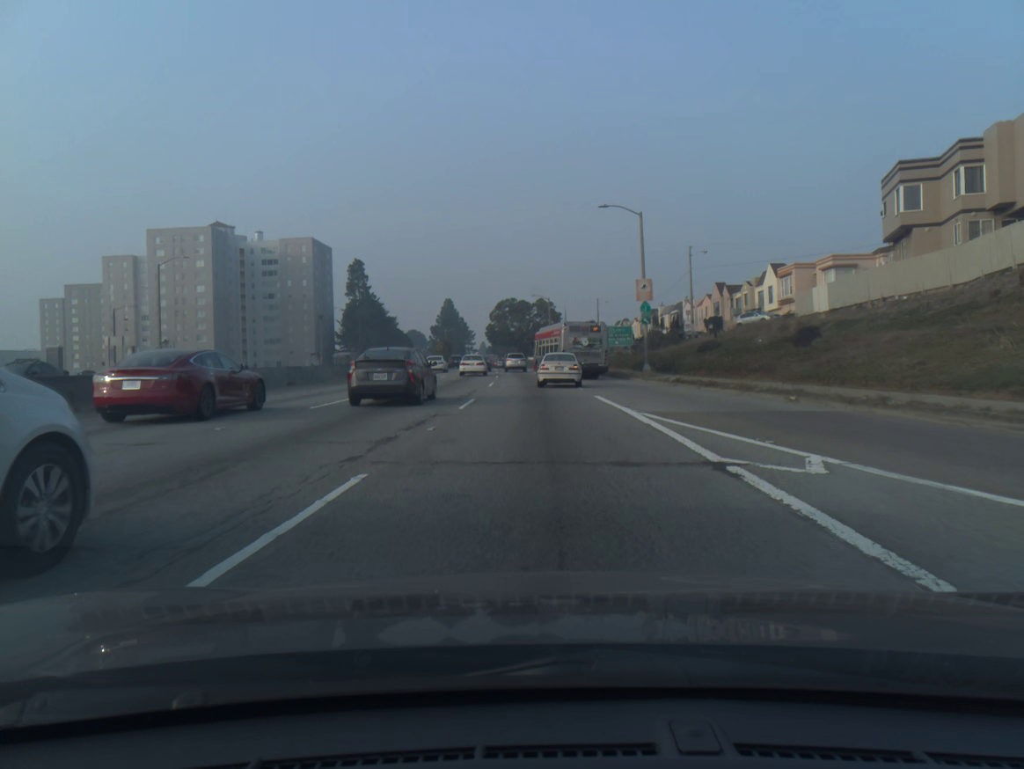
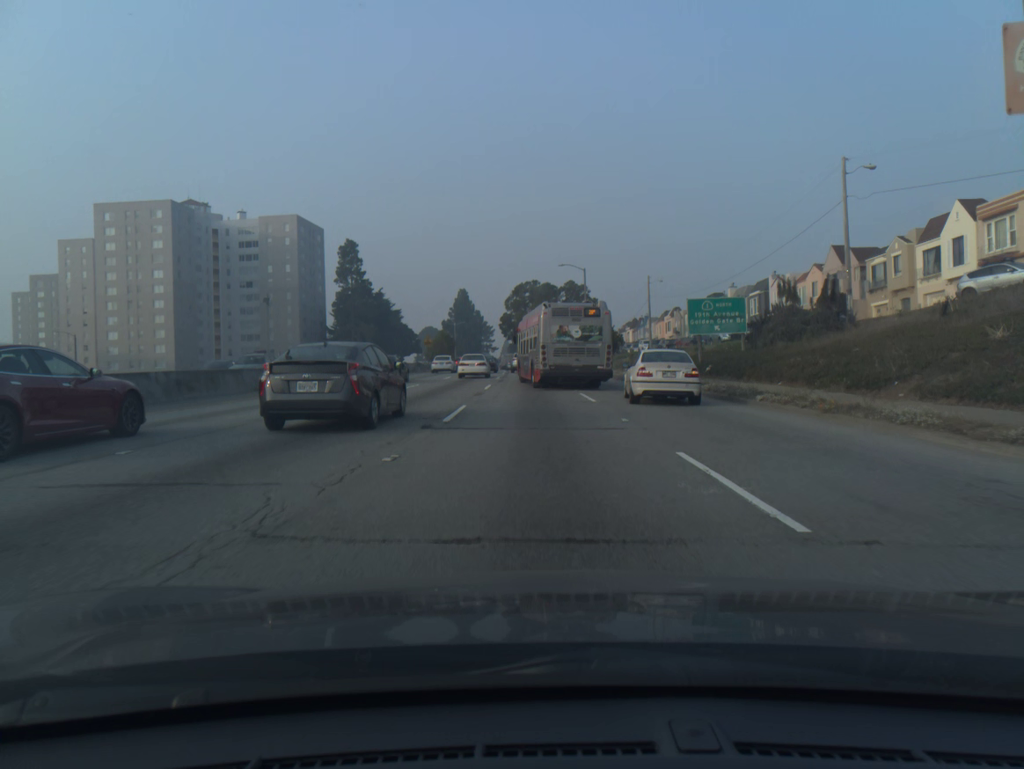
(-0.4, +33.3) m; -2°
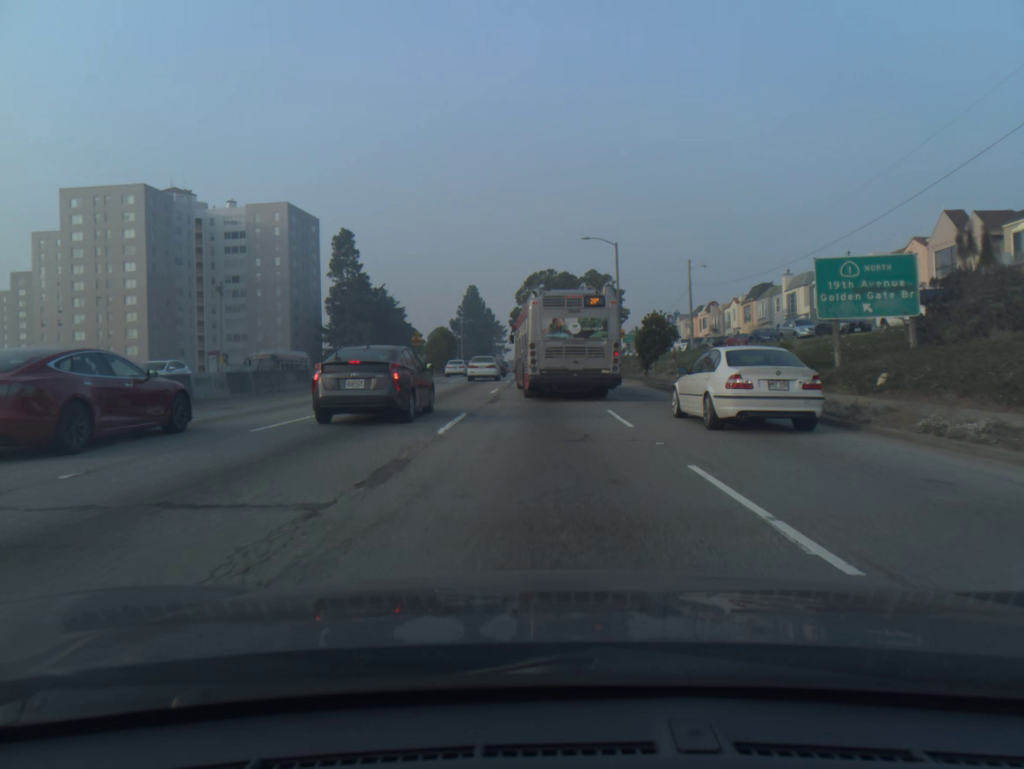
(-0.2, +16.6) m; -1°
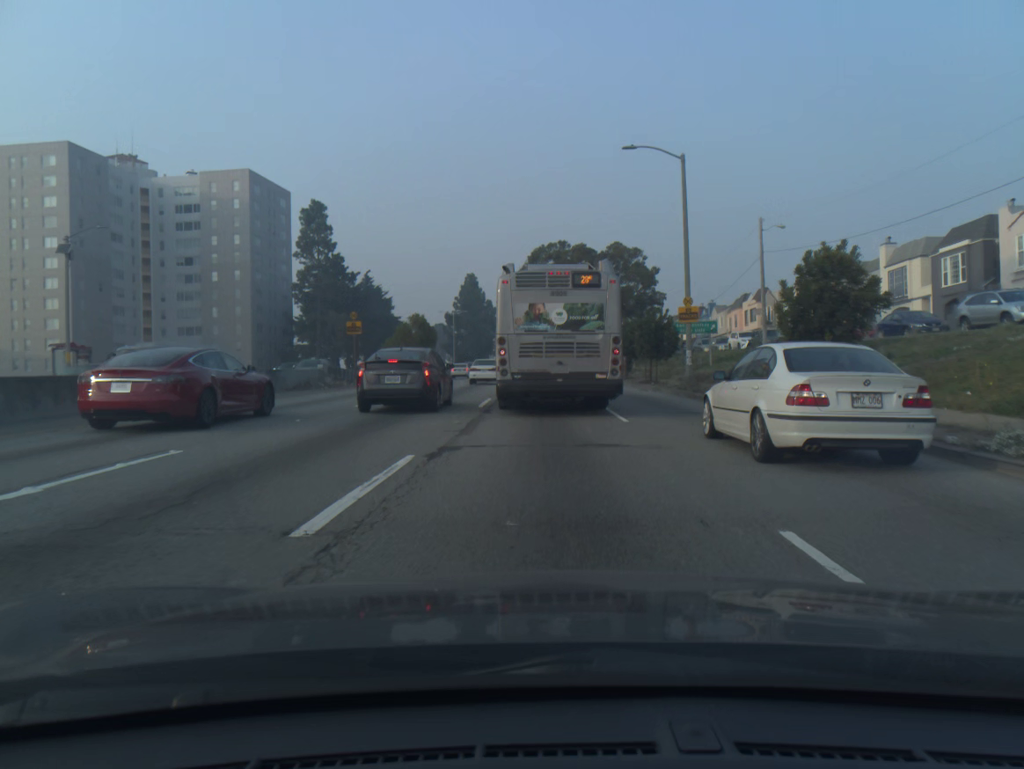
(-0.1, +22.7) m; -1°
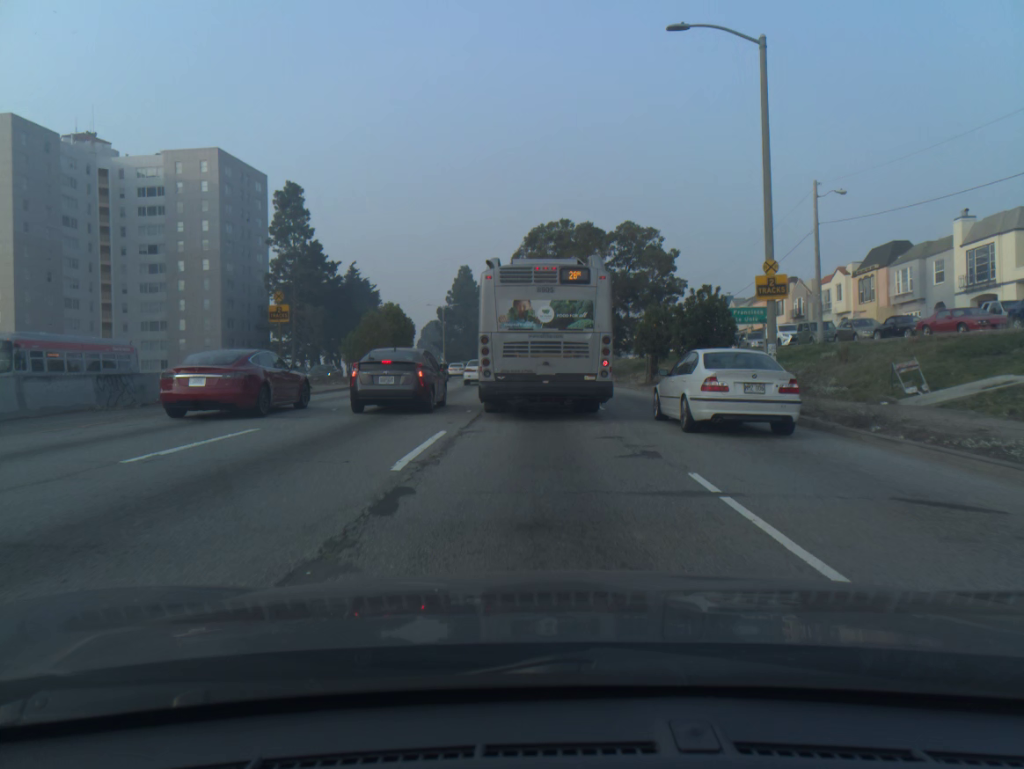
(+0.1, +11.2) m; +1°
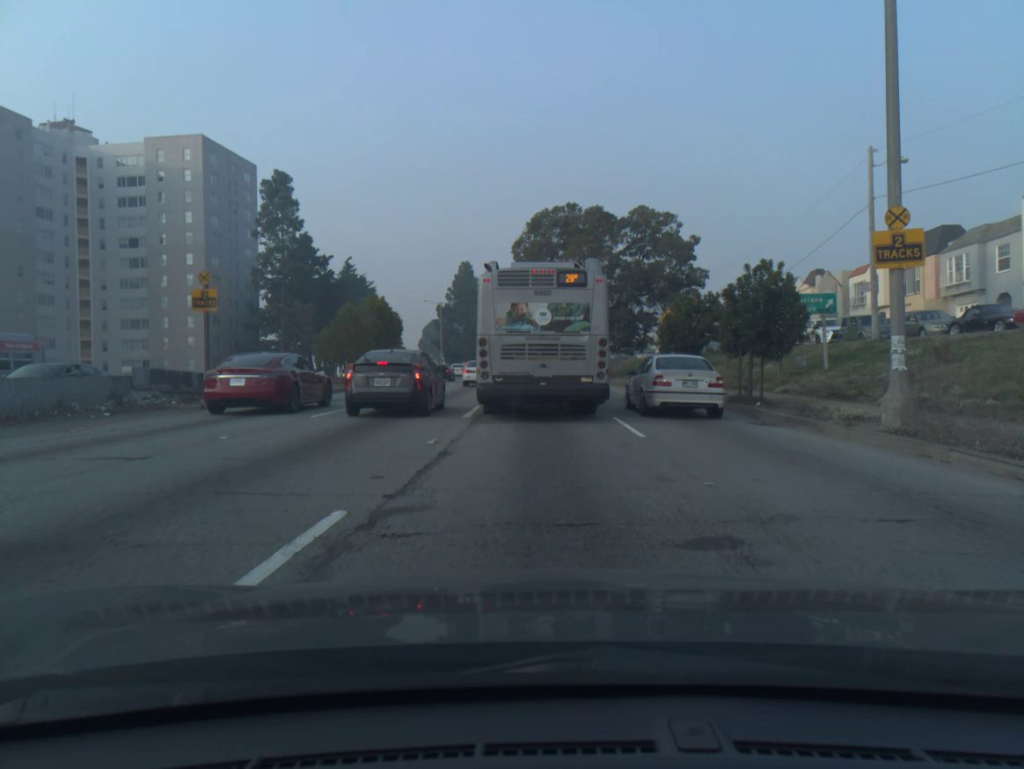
(0.0, +6.8) m; -1°
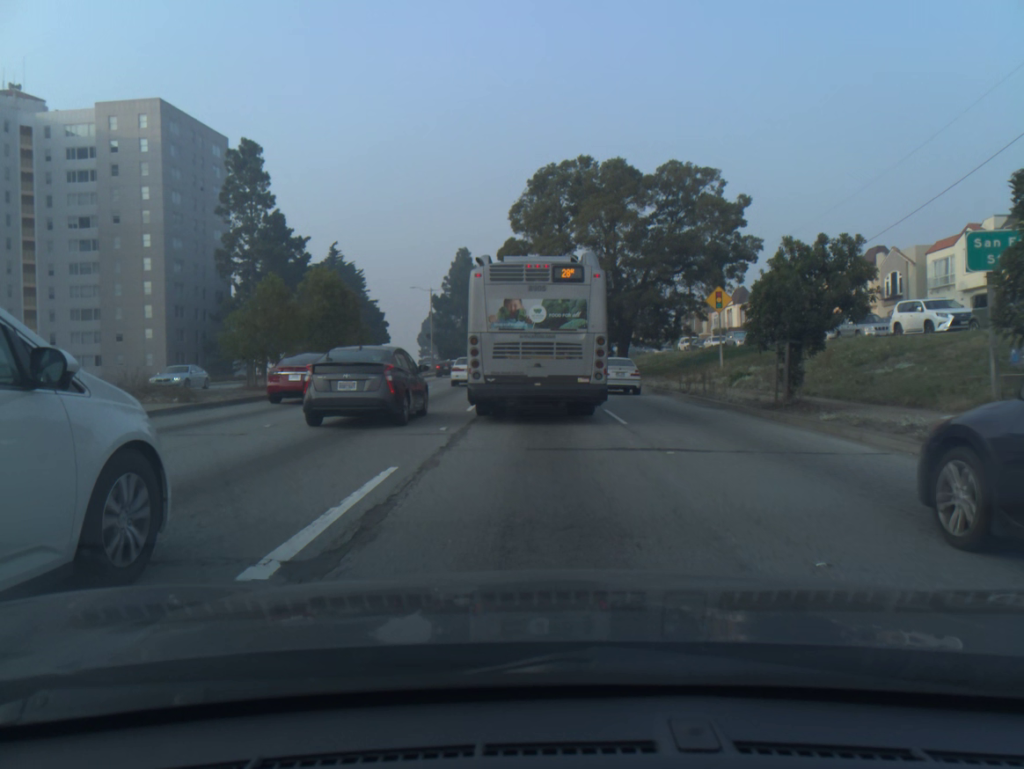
(0.0, +12.5) m; 0°
